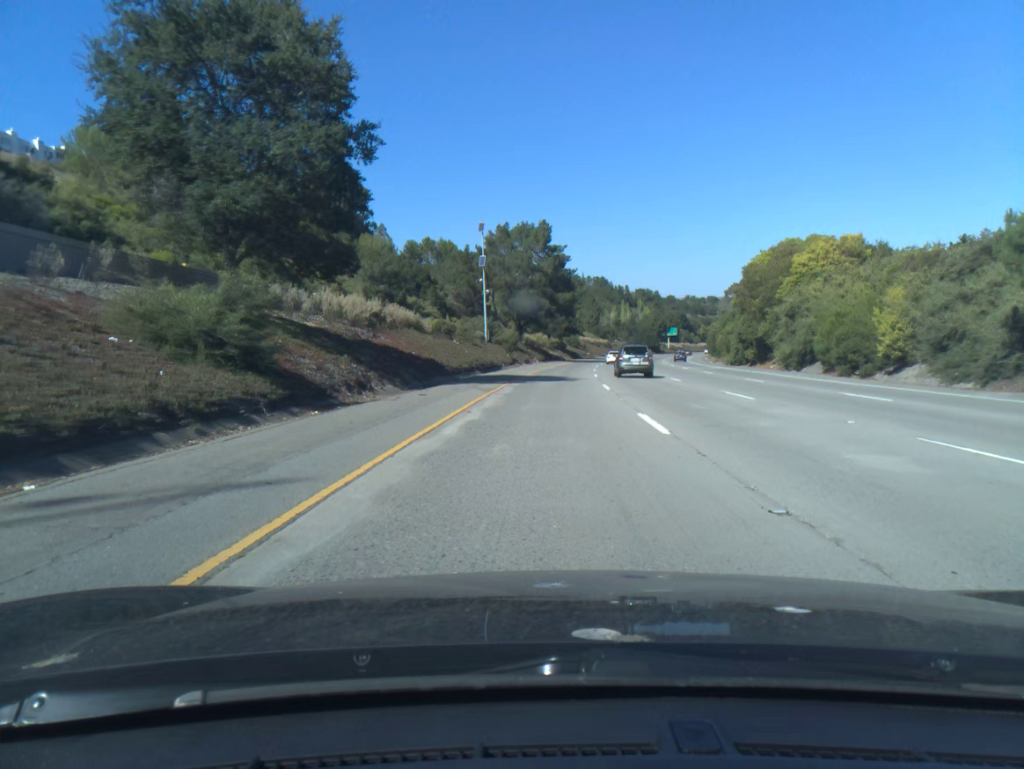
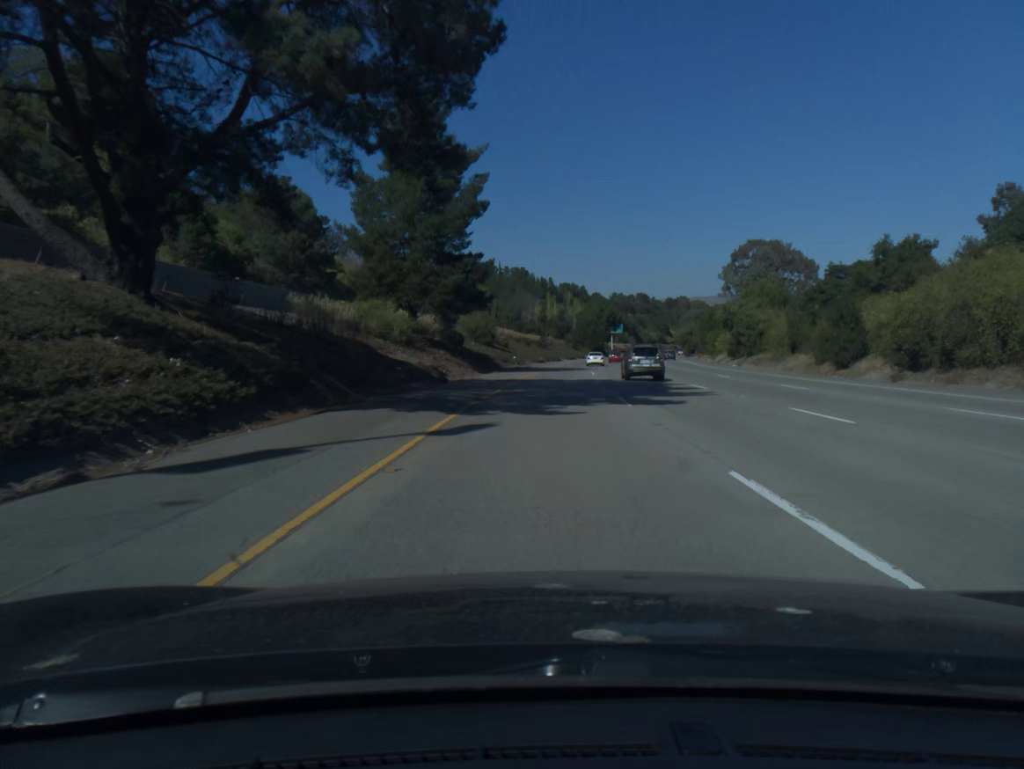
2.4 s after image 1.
(+4.0, +80.6) m; +6°
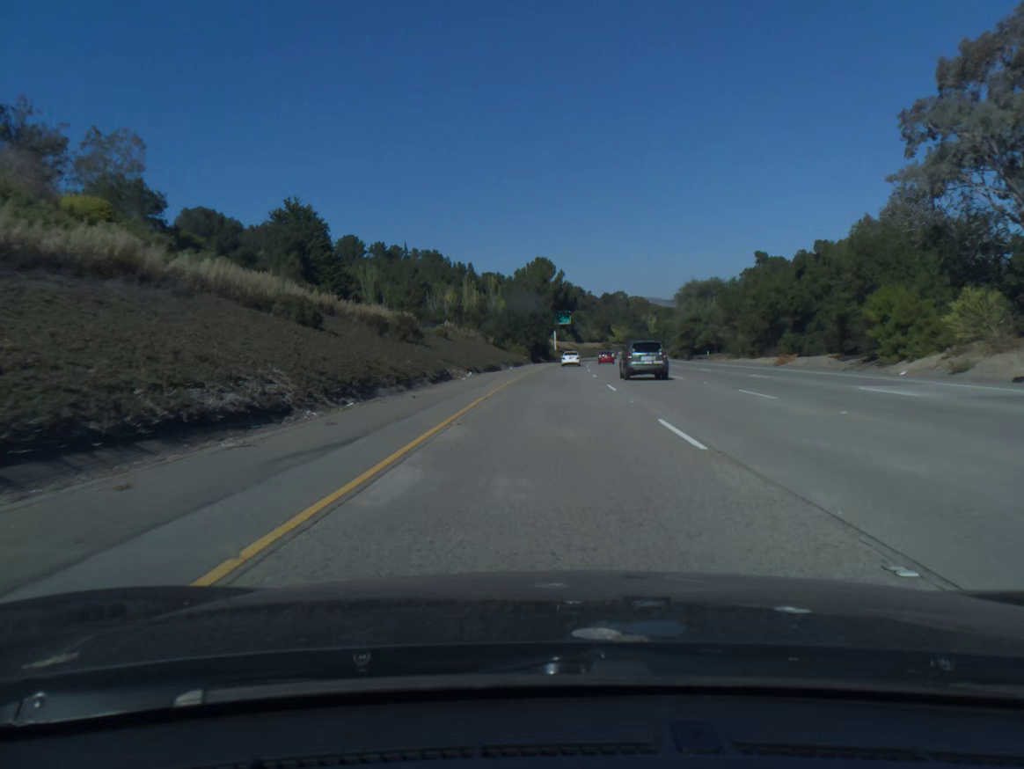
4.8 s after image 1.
(+4.0, +82.3) m; +5°
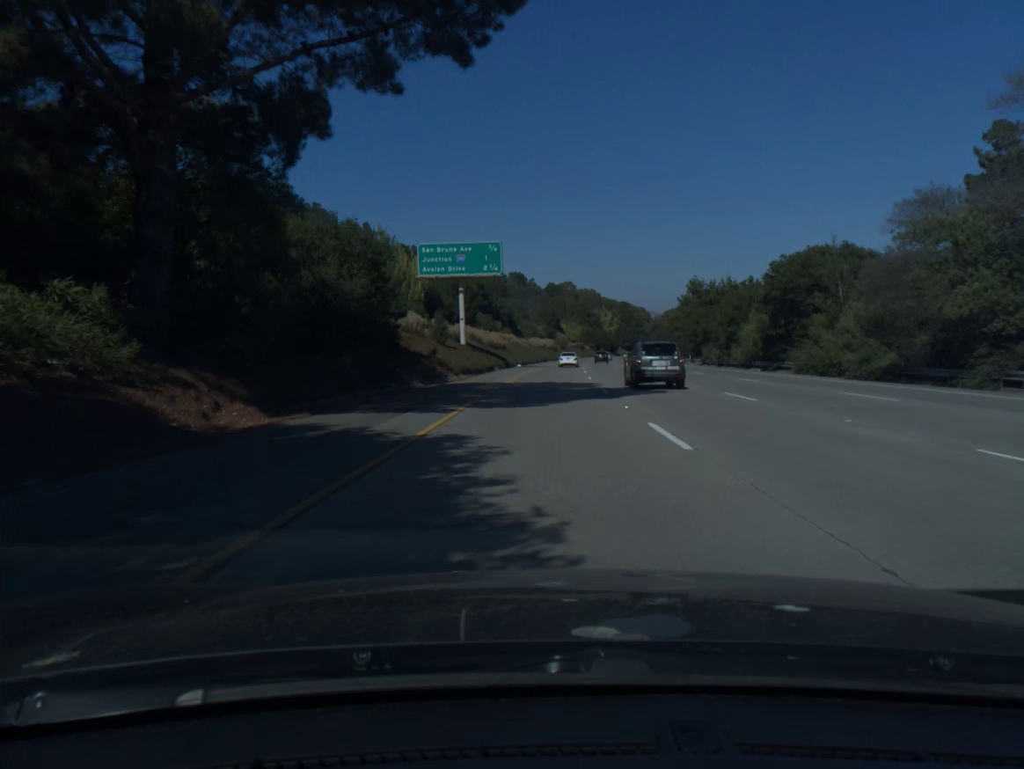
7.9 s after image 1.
(+4.4, +102.4) m; +4°
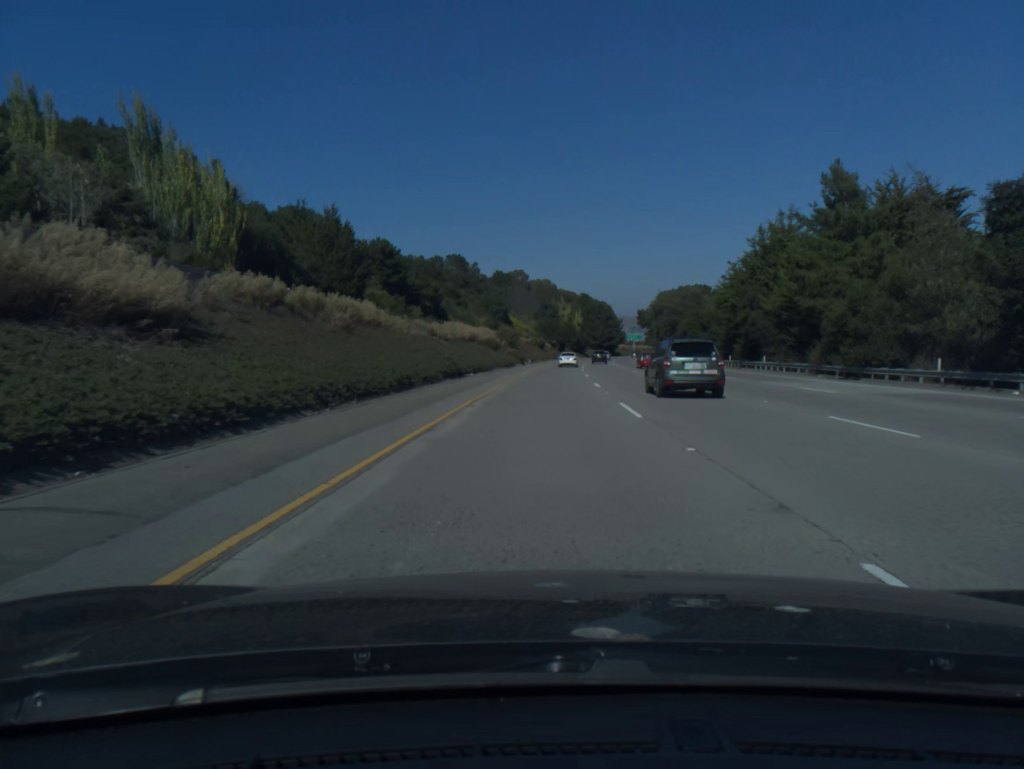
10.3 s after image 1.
(+2.5, +82.3) m; +4°
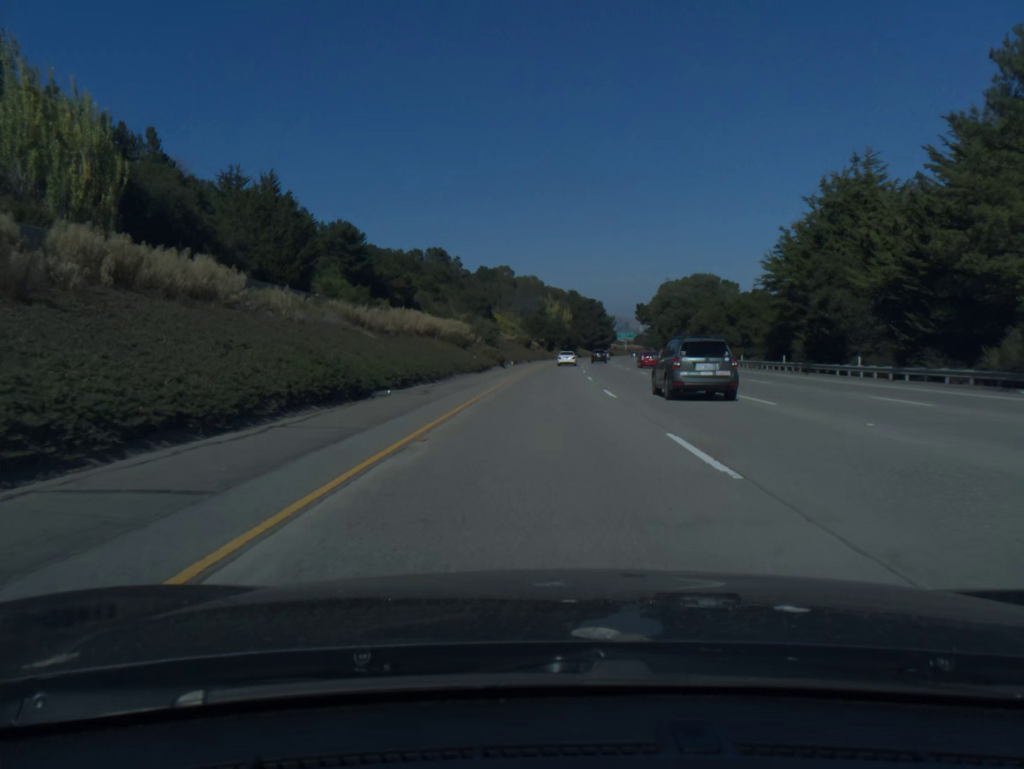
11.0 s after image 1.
(+0.2, +21.9) m; +1°
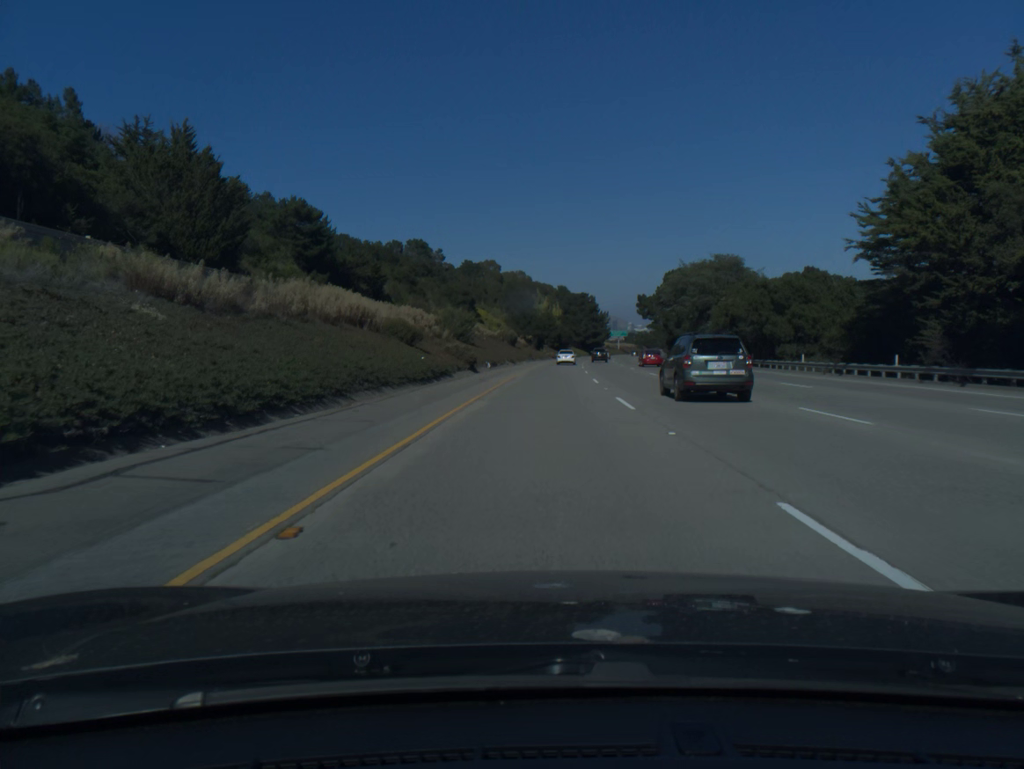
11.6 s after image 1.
(+0.1, +20.2) m; +1°
